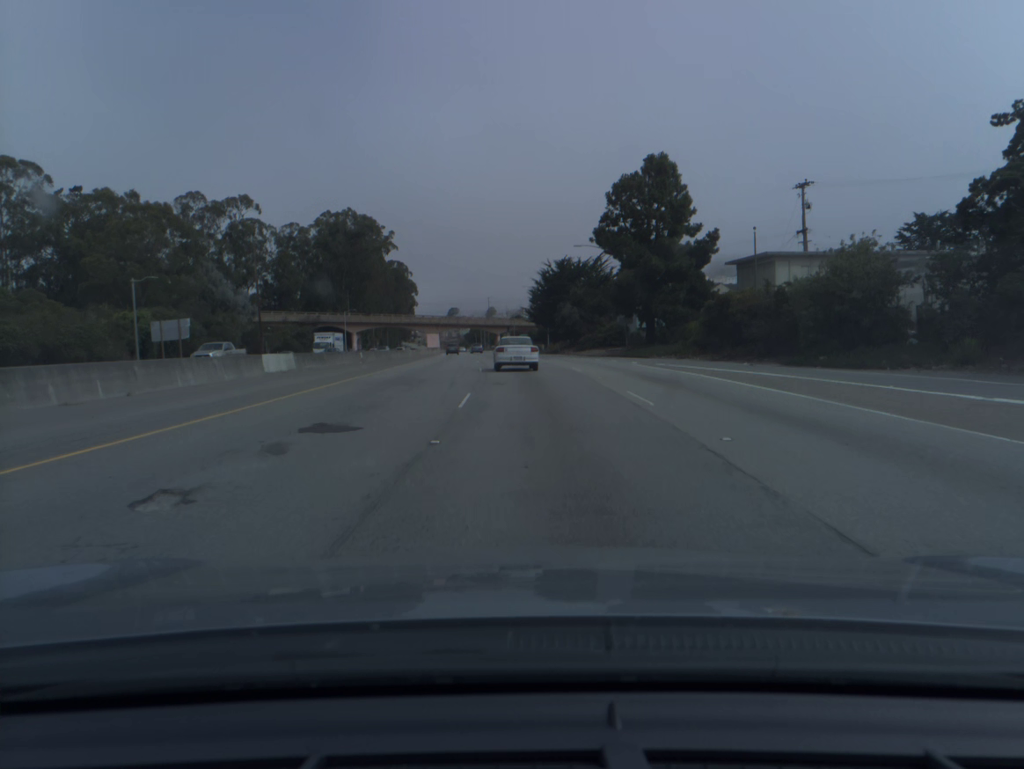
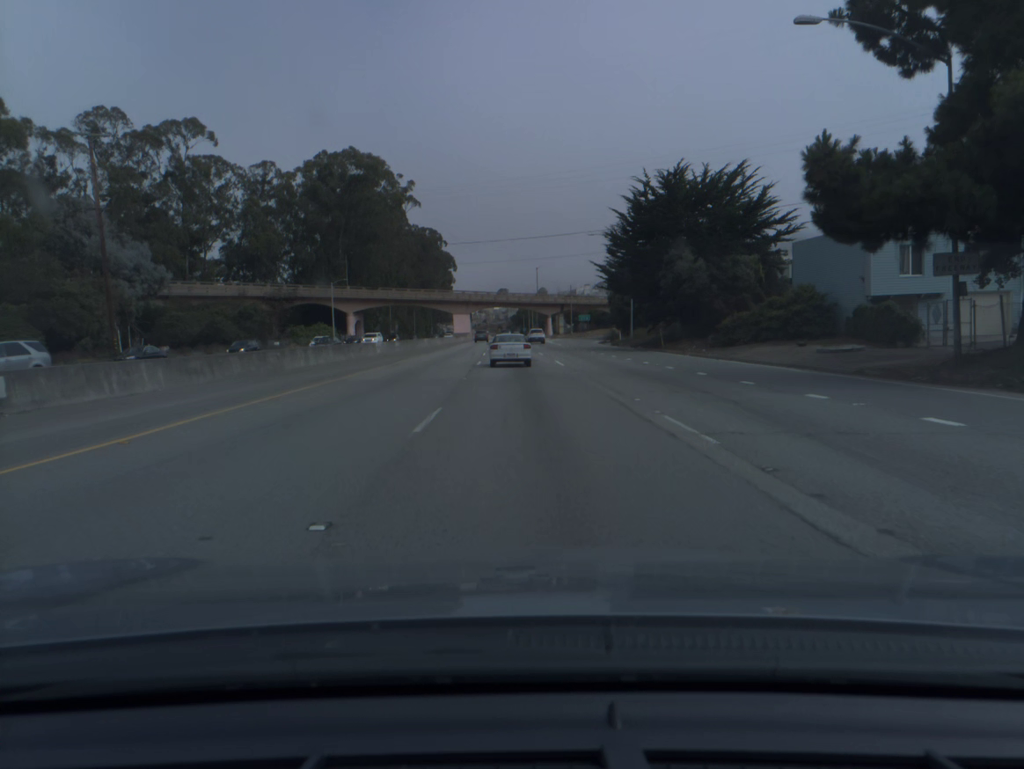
(-1.5, +49.2) m; -4°
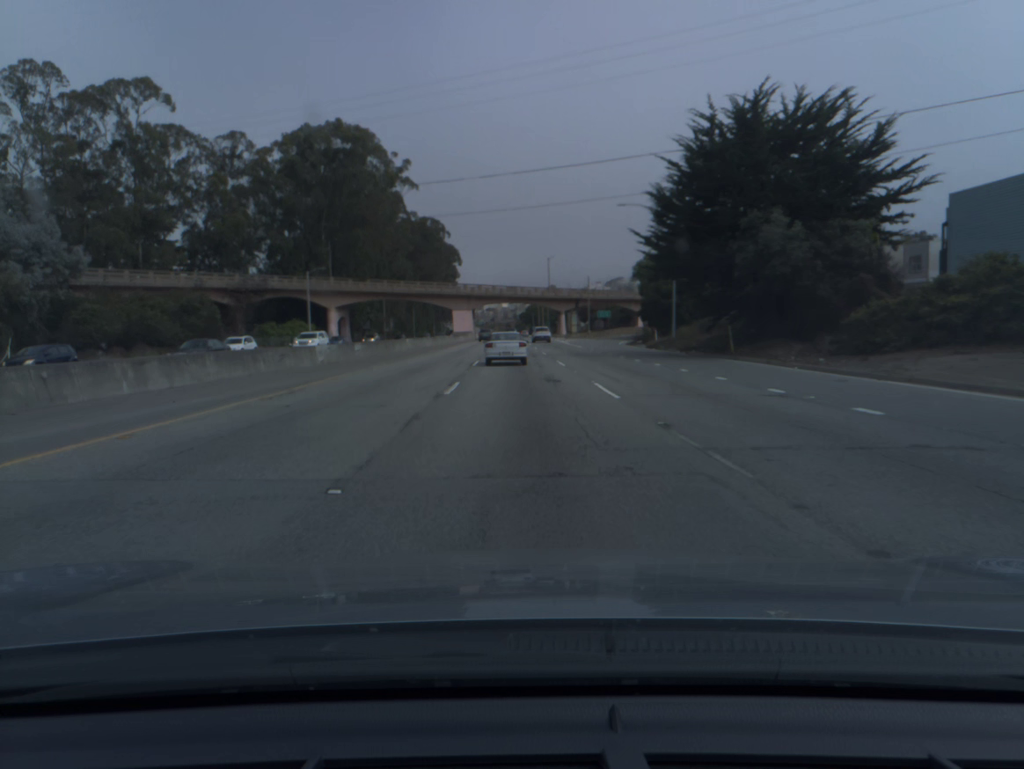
(-0.1, +16.5) m; -1°
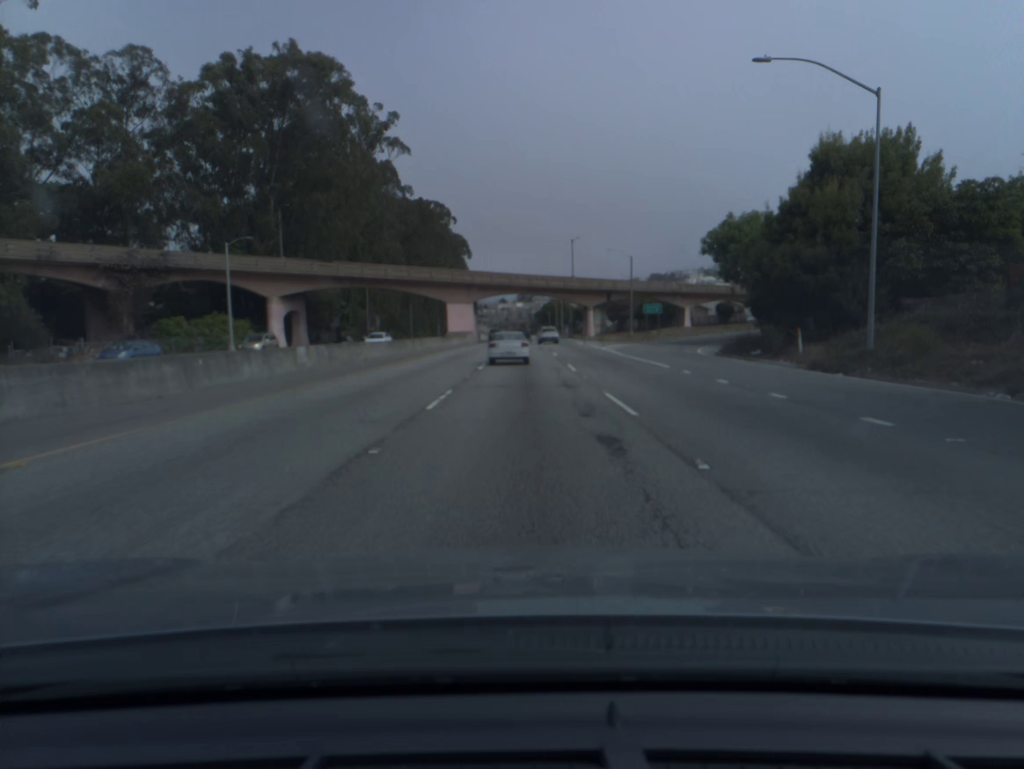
(-0.4, +32.9) m; -1°
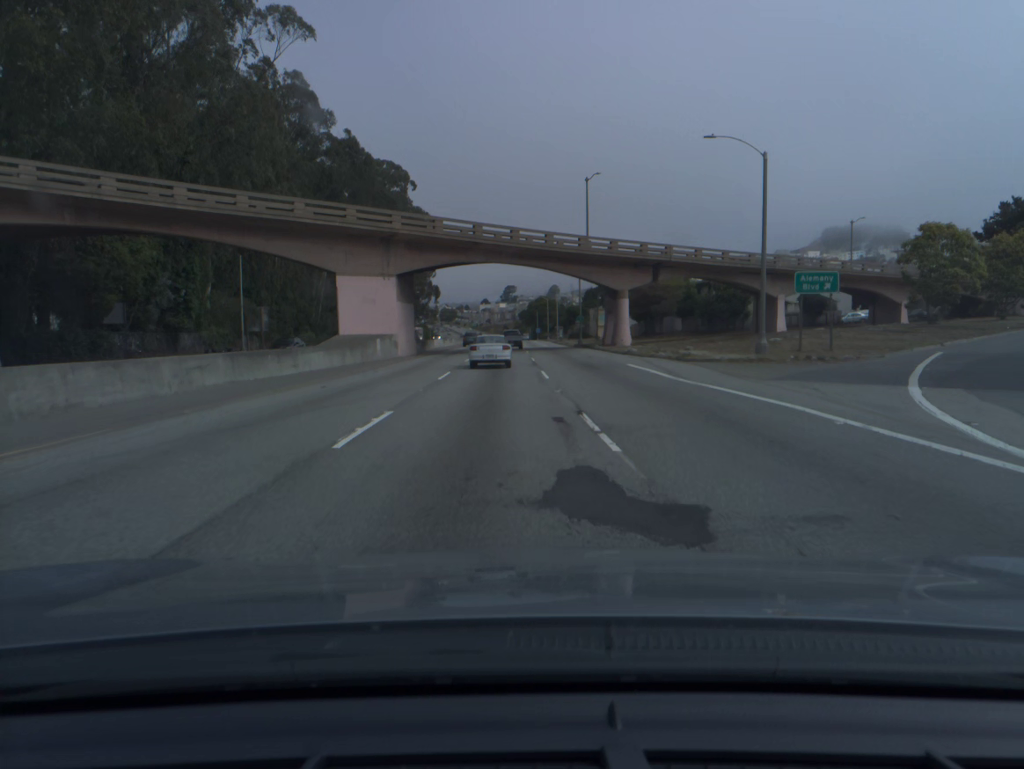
(+0.3, +48.6) m; +1°
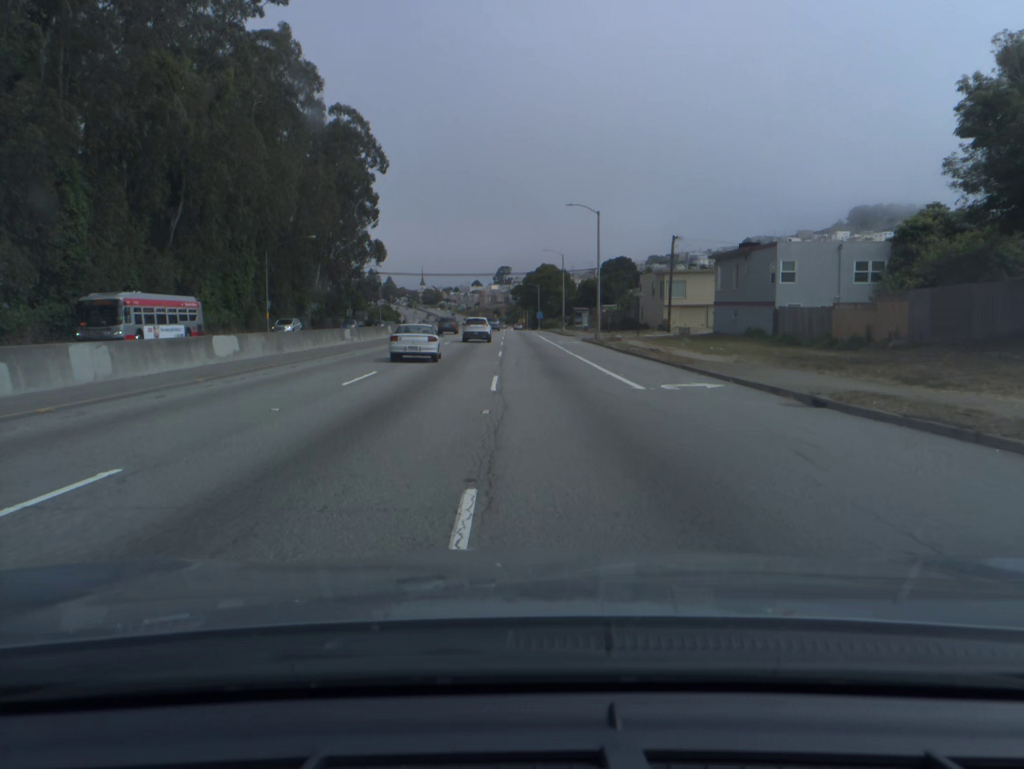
(+0.2, +80.0) m; +1°
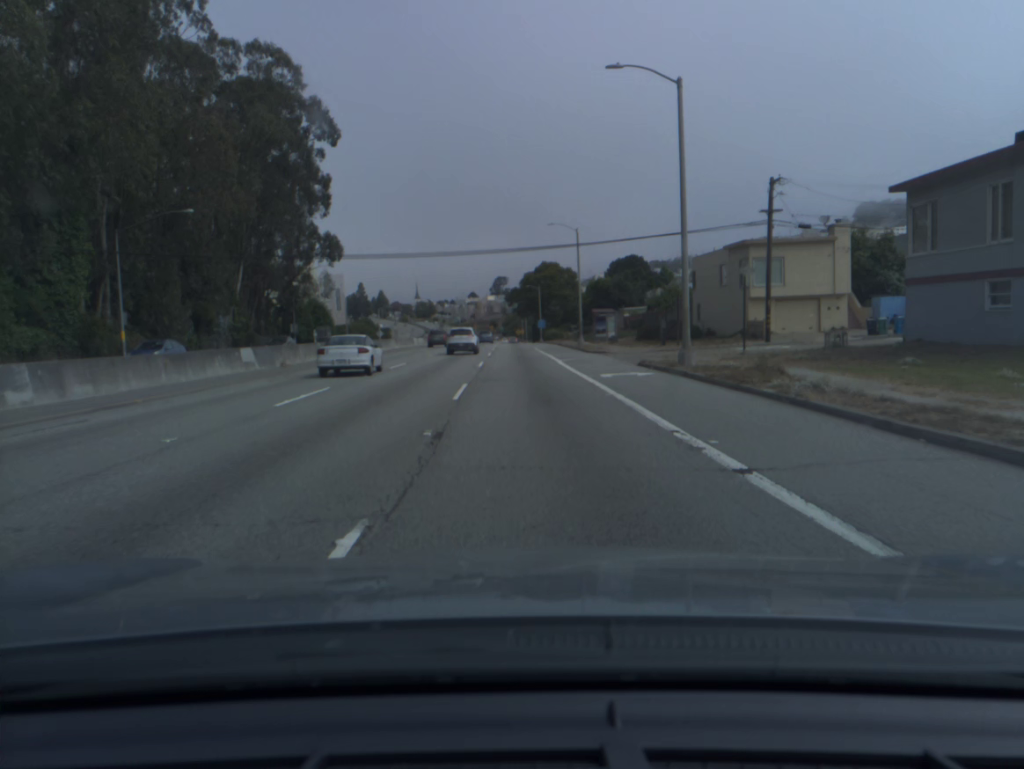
(+0.1, +31.7) m; 0°
